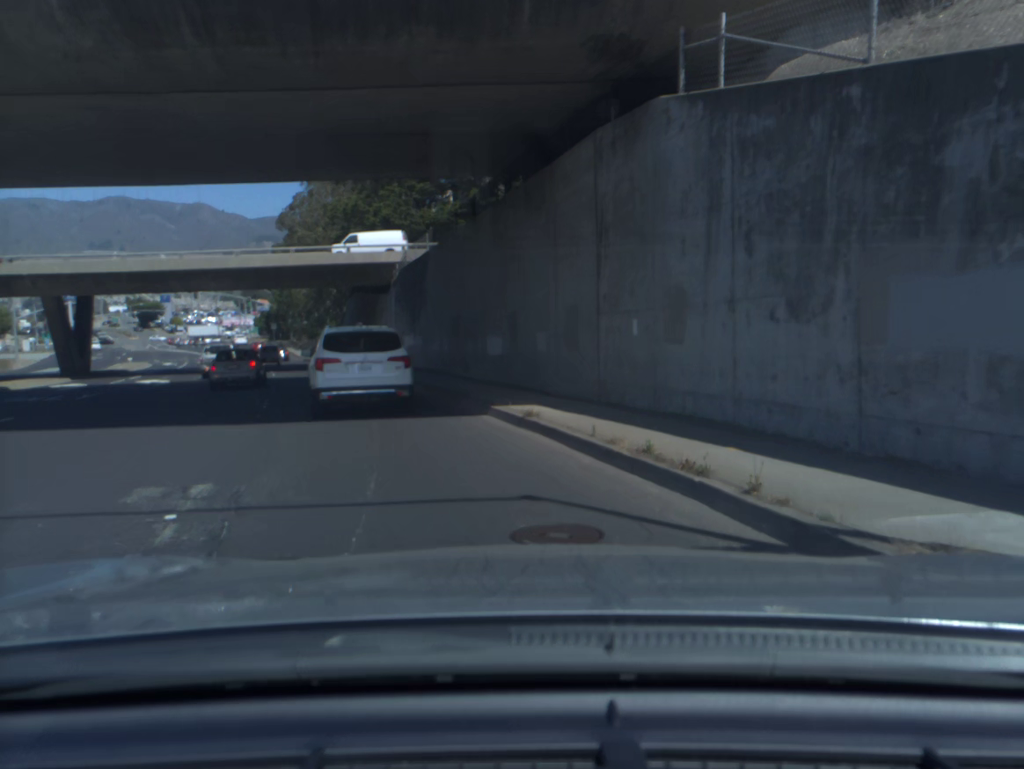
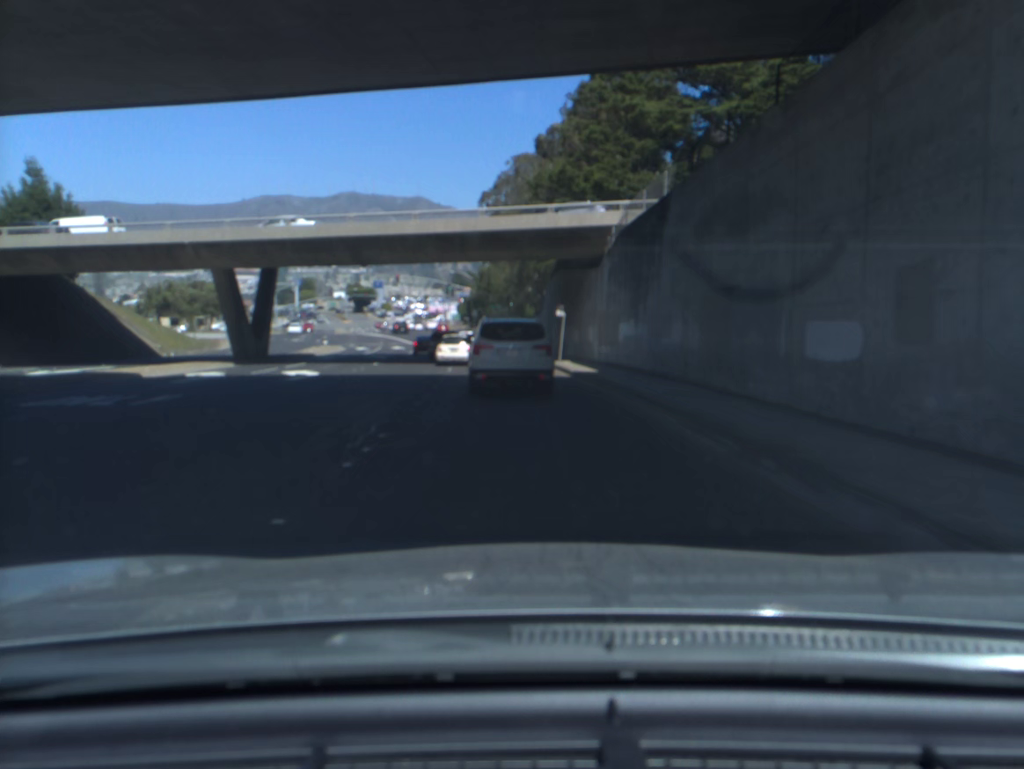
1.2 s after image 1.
(-1.6, +10.7) m; -13°
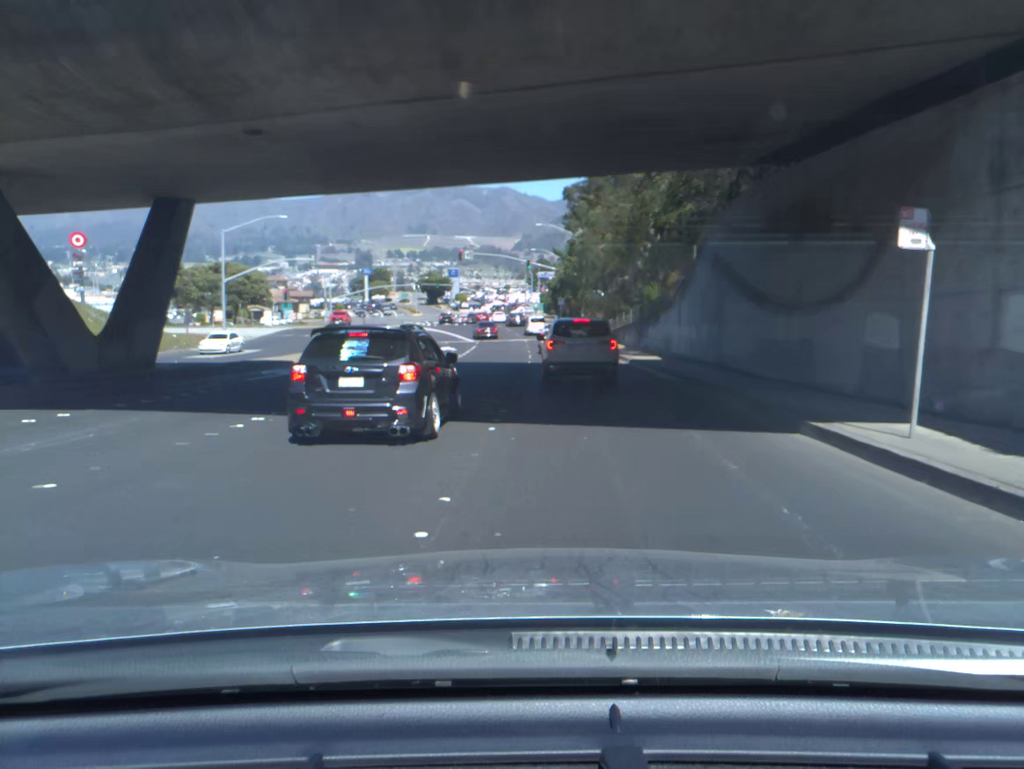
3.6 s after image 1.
(-1.1, +25.9) m; -5°
